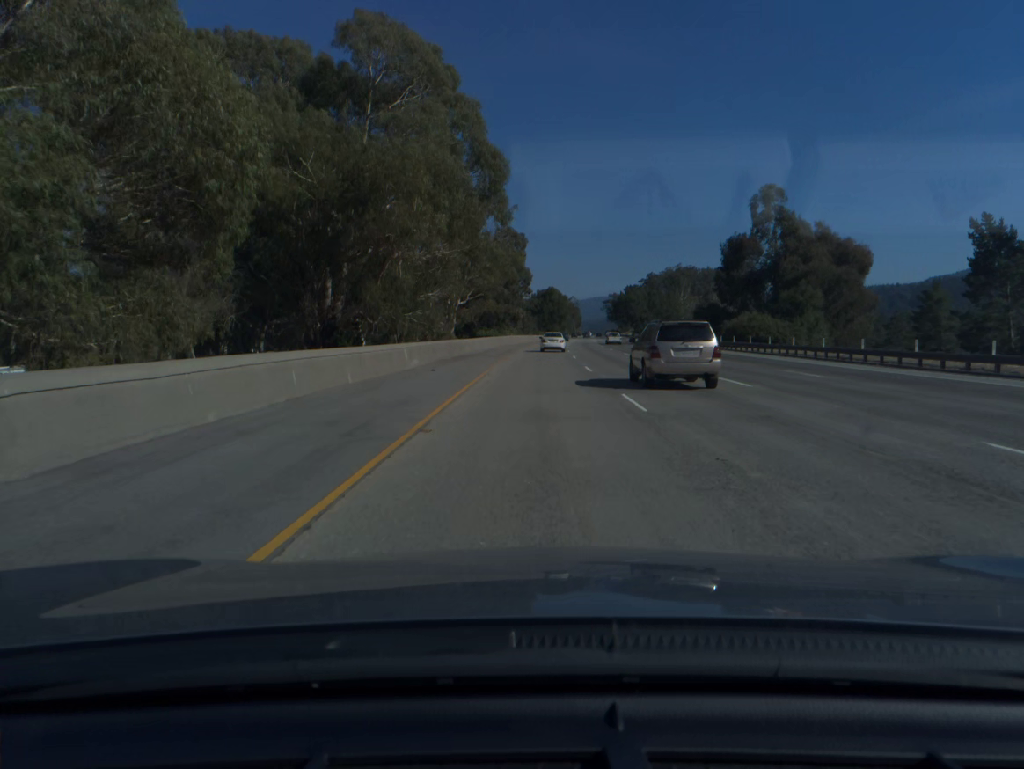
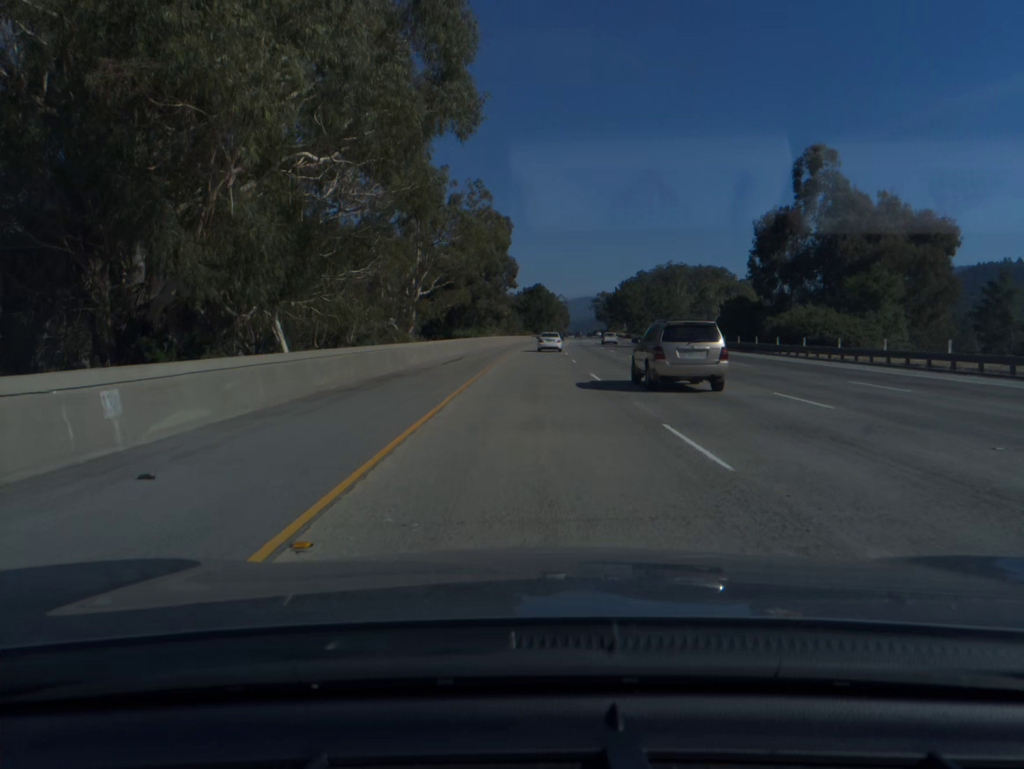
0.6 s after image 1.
(+0.2, +20.4) m; +1°
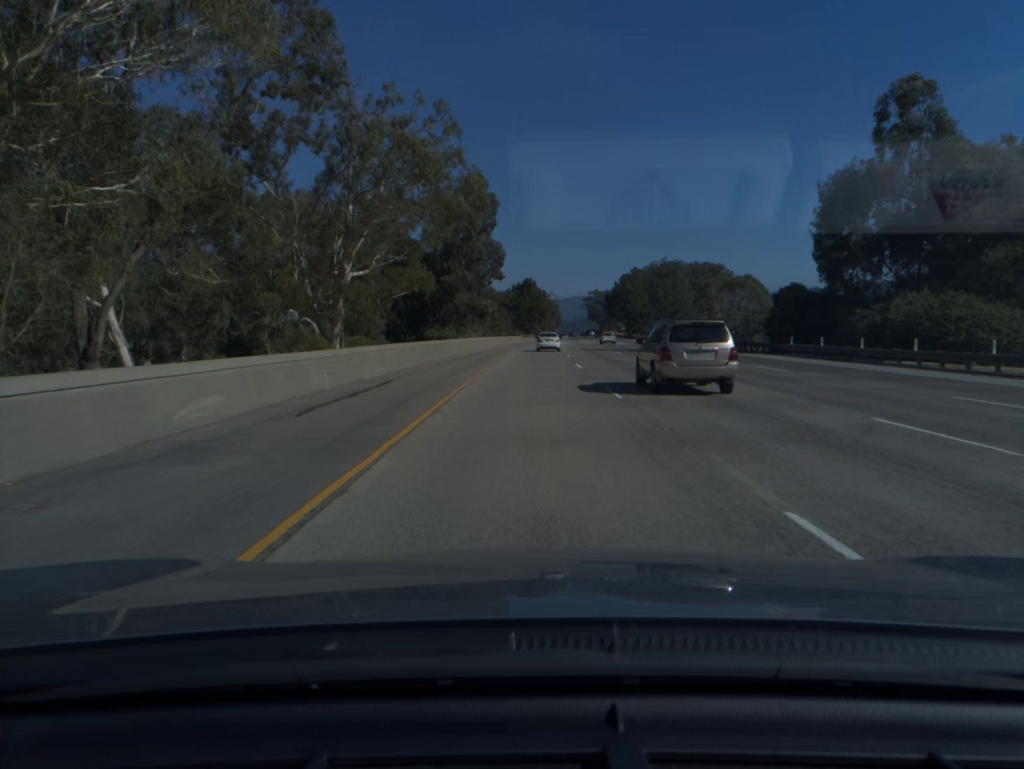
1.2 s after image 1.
(+0.1, +20.4) m; +1°
